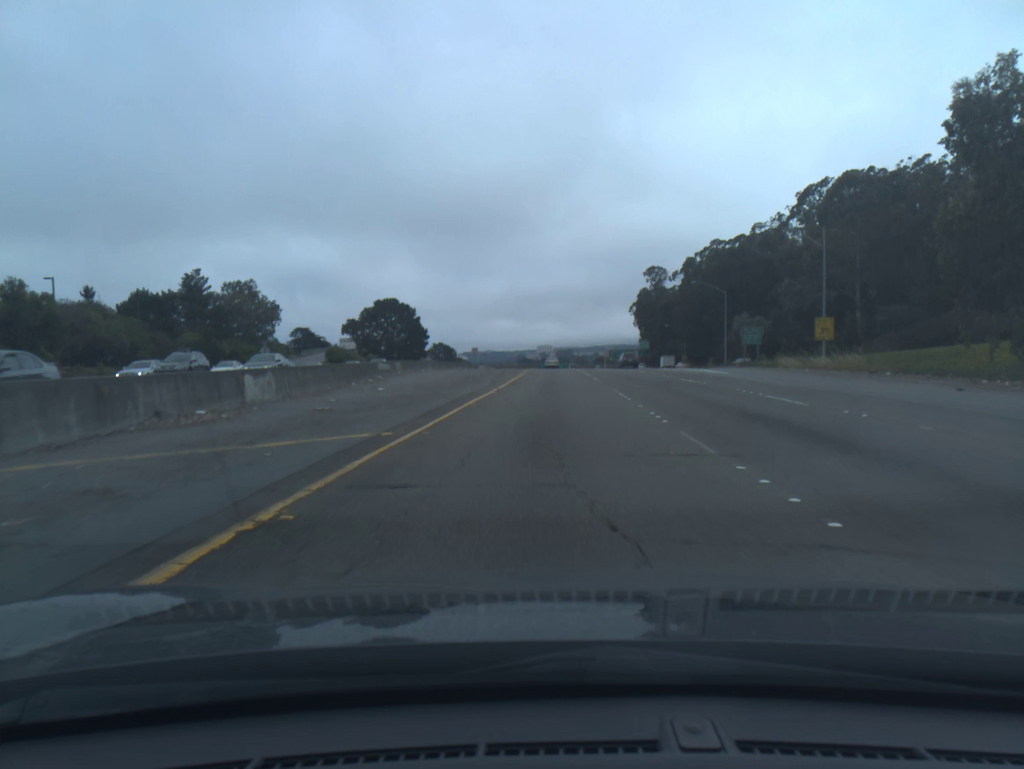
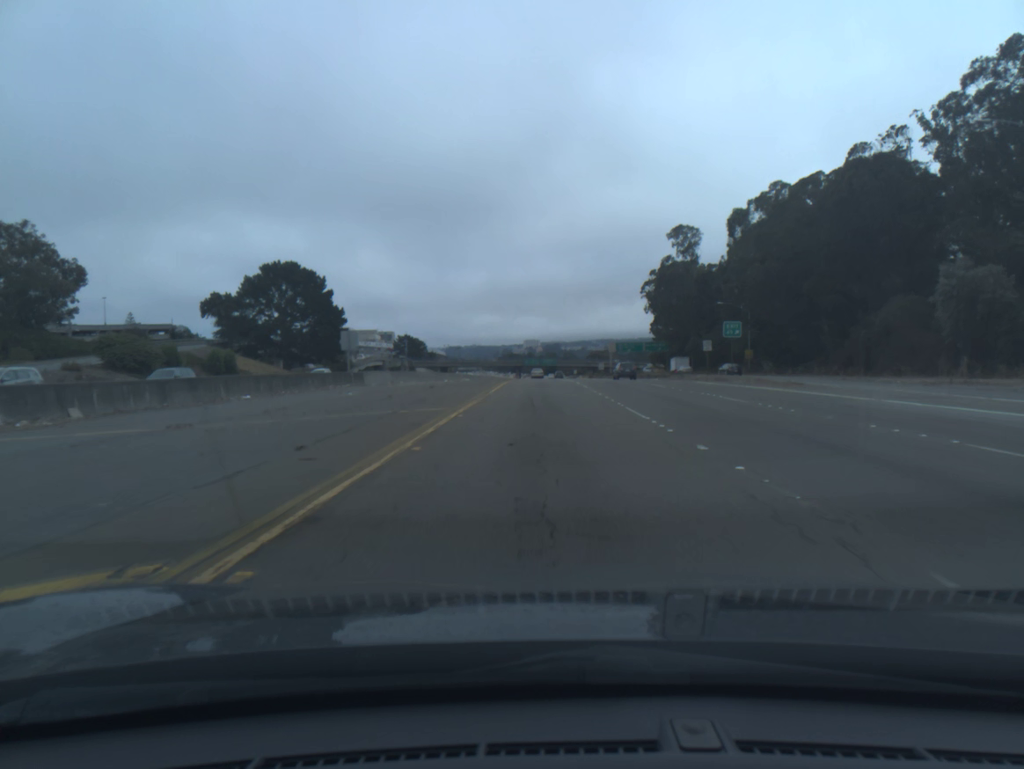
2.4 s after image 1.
(+0.8, +68.0) m; +1°
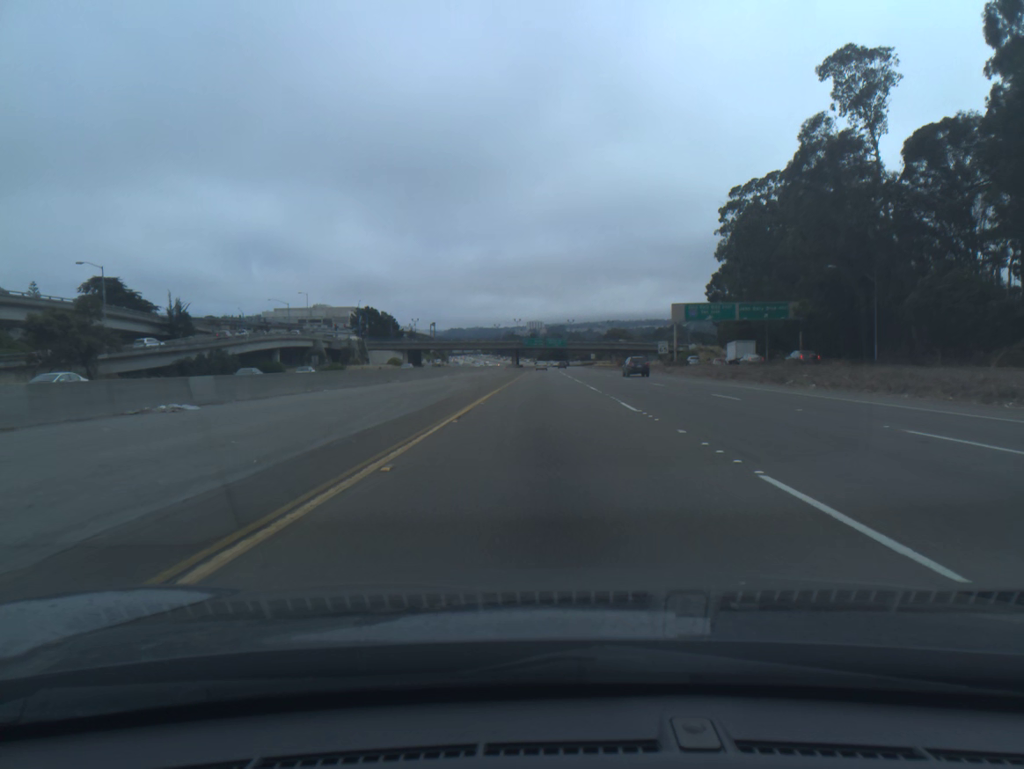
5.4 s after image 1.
(-0.5, +85.9) m; 0°
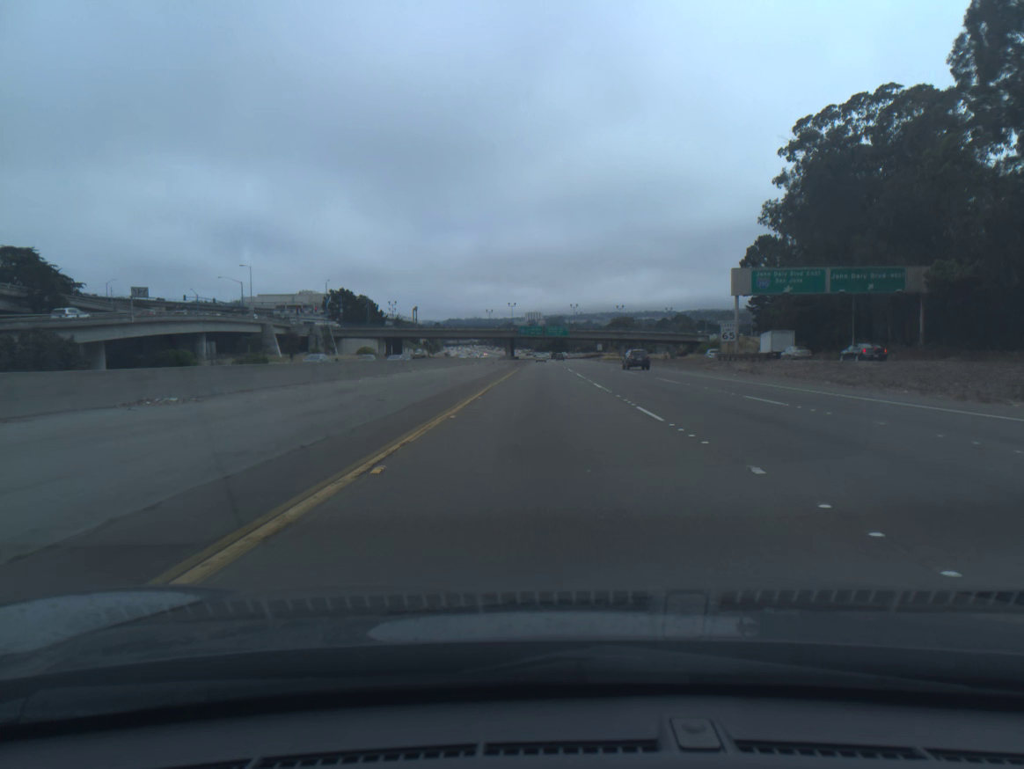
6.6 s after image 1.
(0.0, +34.3) m; 0°
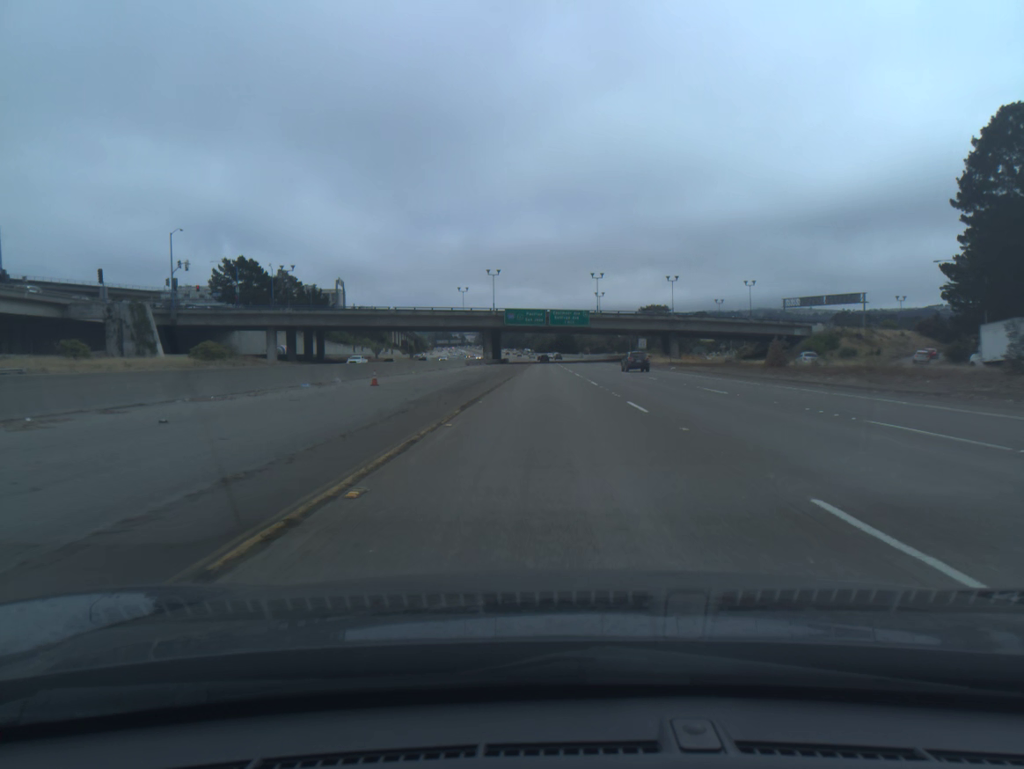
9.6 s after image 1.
(-0.1, +85.3) m; 0°
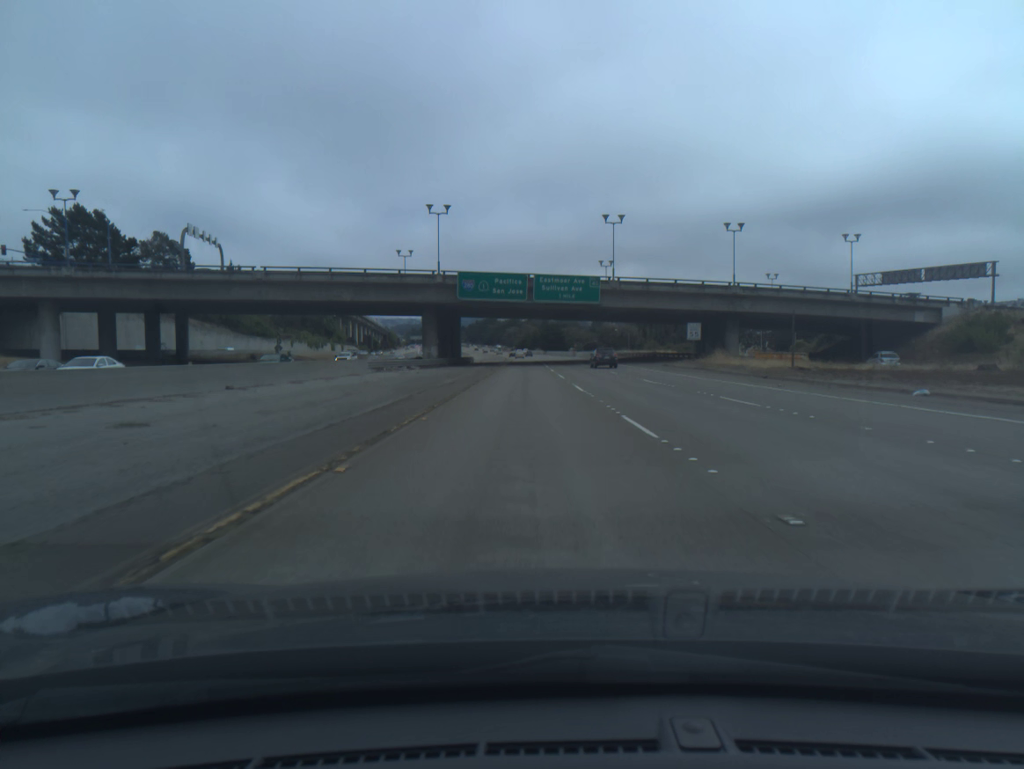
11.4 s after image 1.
(+0.3, +51.4) m; +1°
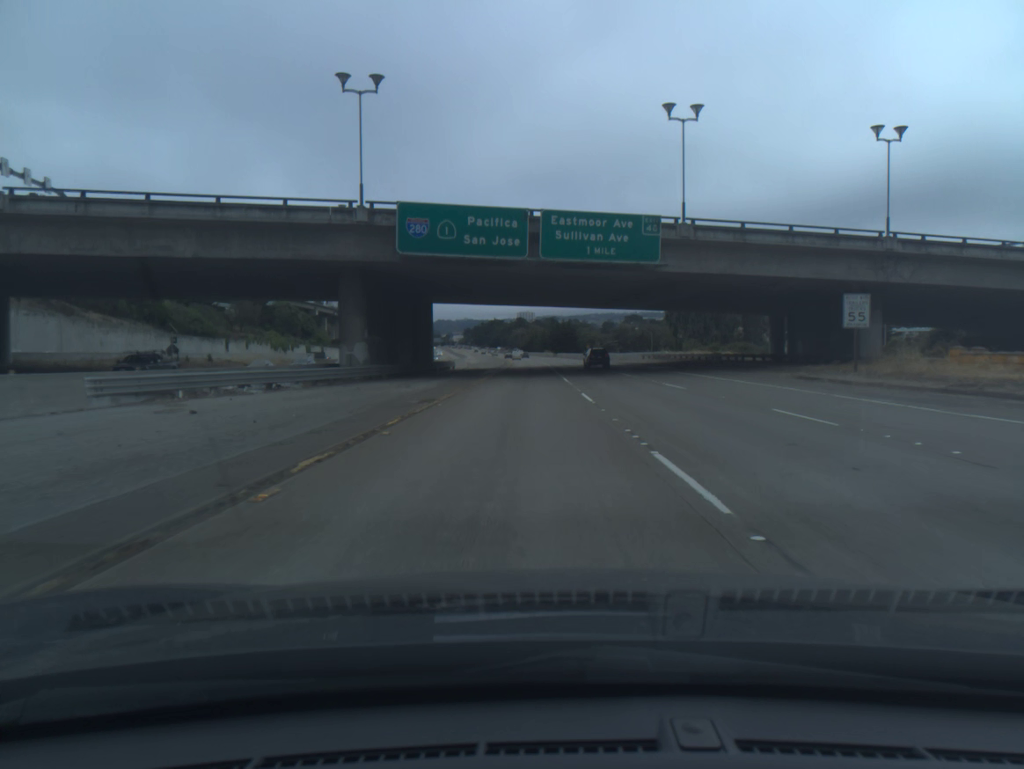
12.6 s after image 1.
(-0.2, +34.7) m; -1°
